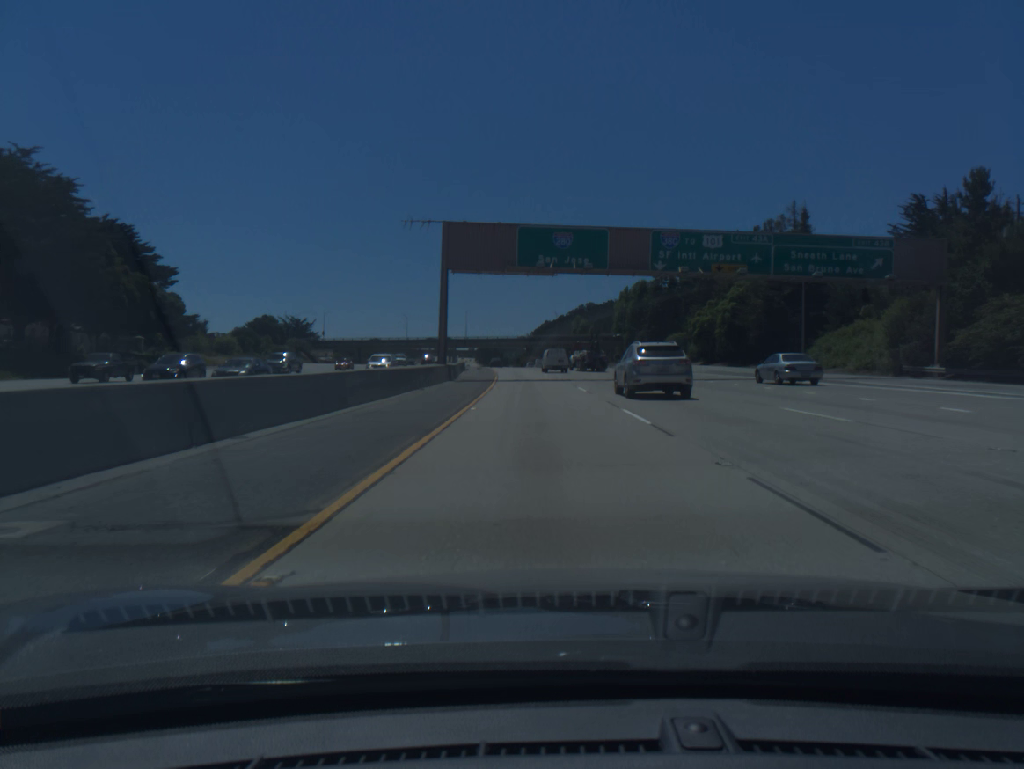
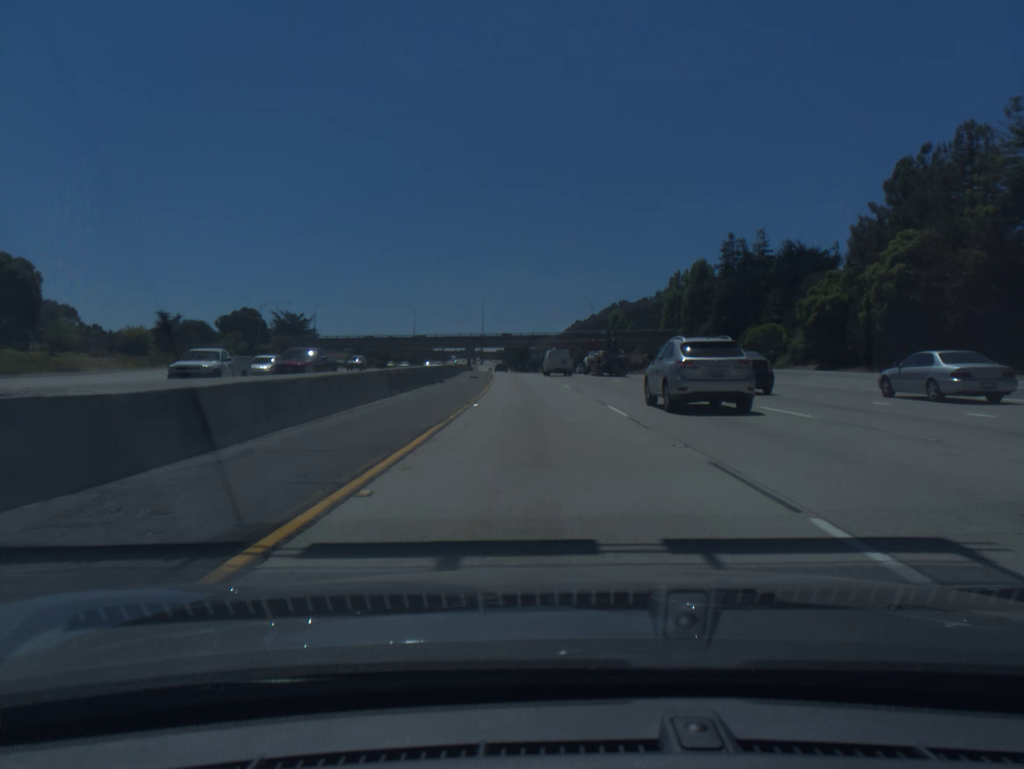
(-0.7, +41.0) m; -2°
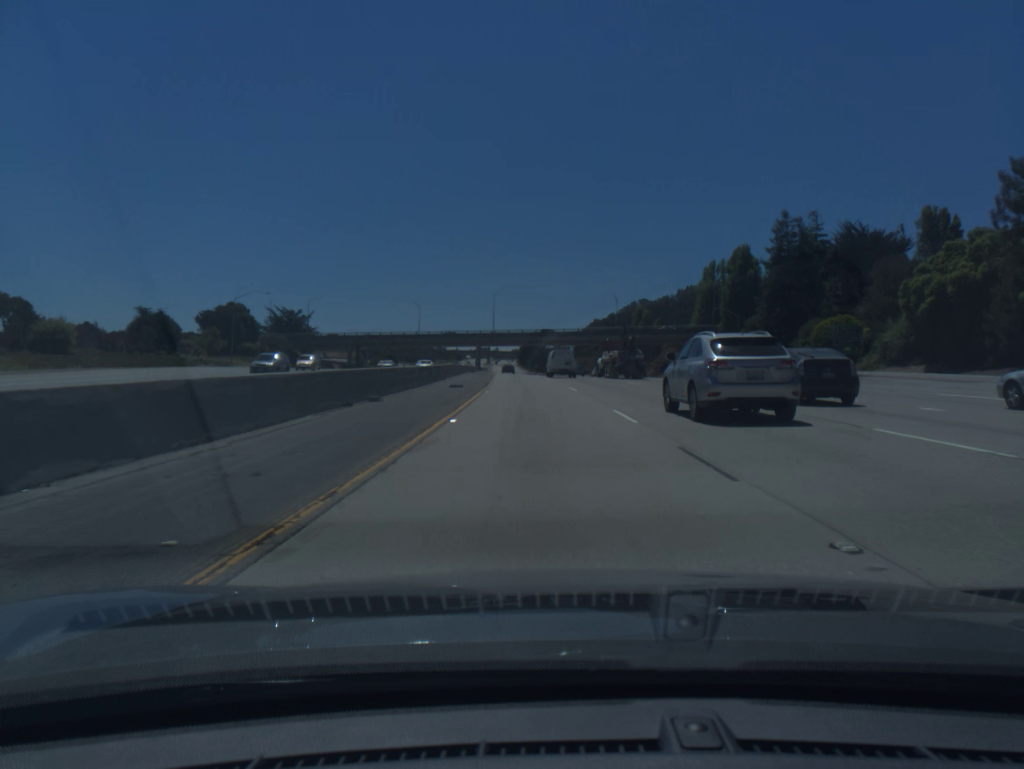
(-0.2, +20.5) m; -1°
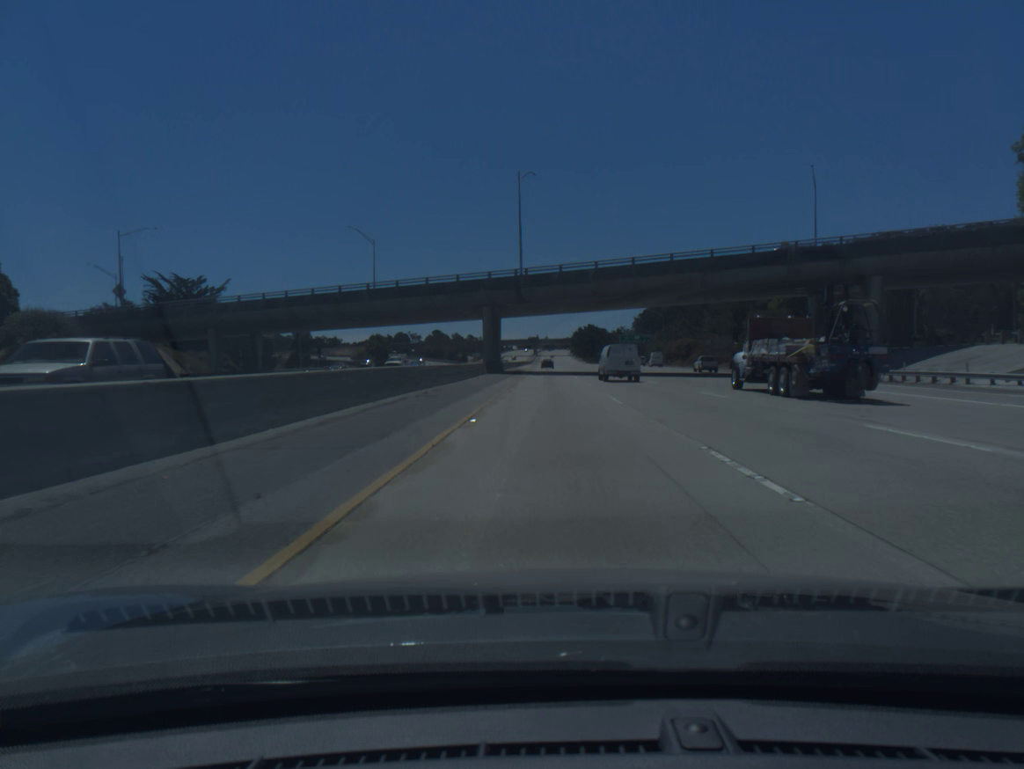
(-4.8, +102.8) m; -4°
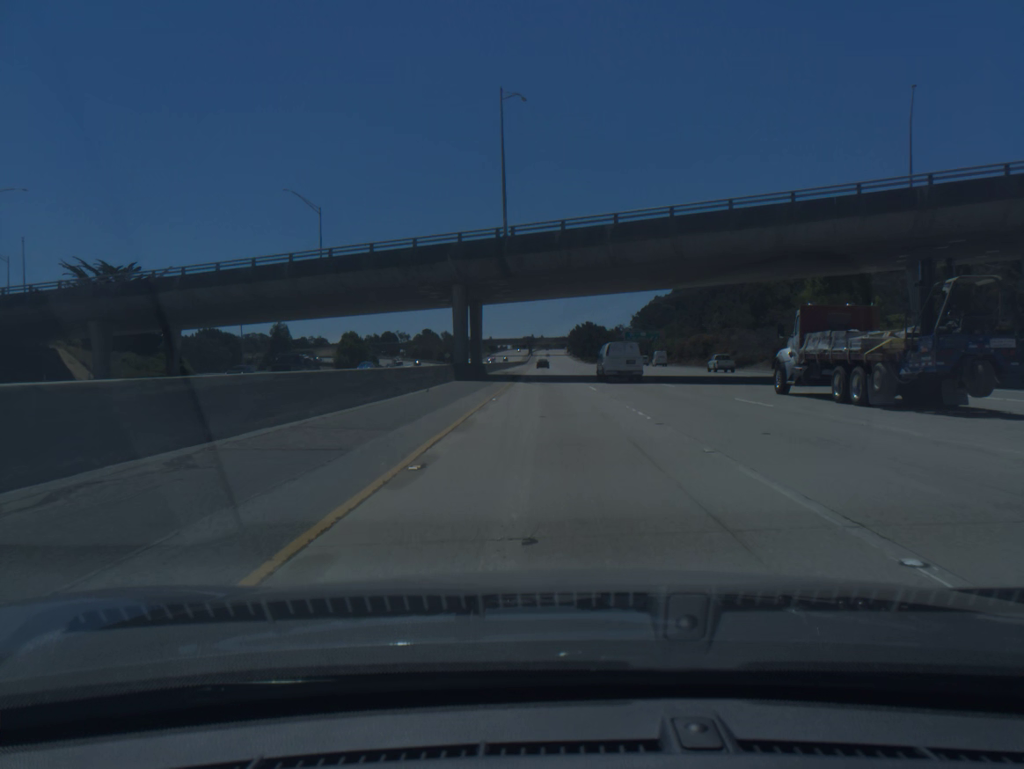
(0.0, +20.7) m; 0°
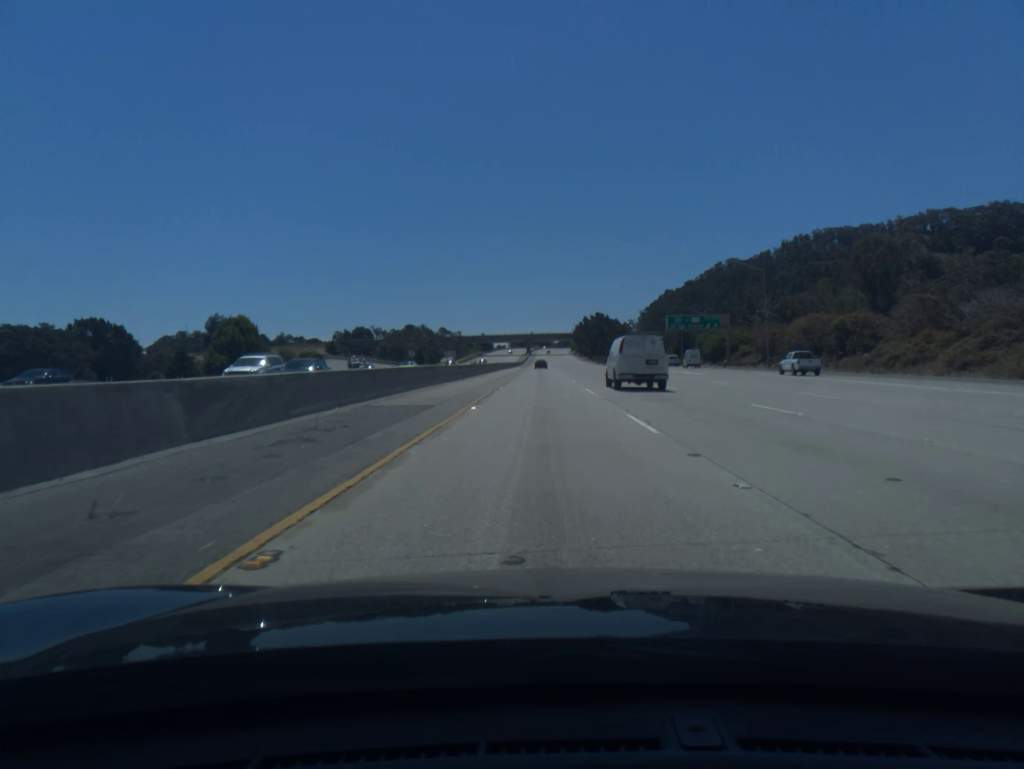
(+0.2, +62.3) m; 0°
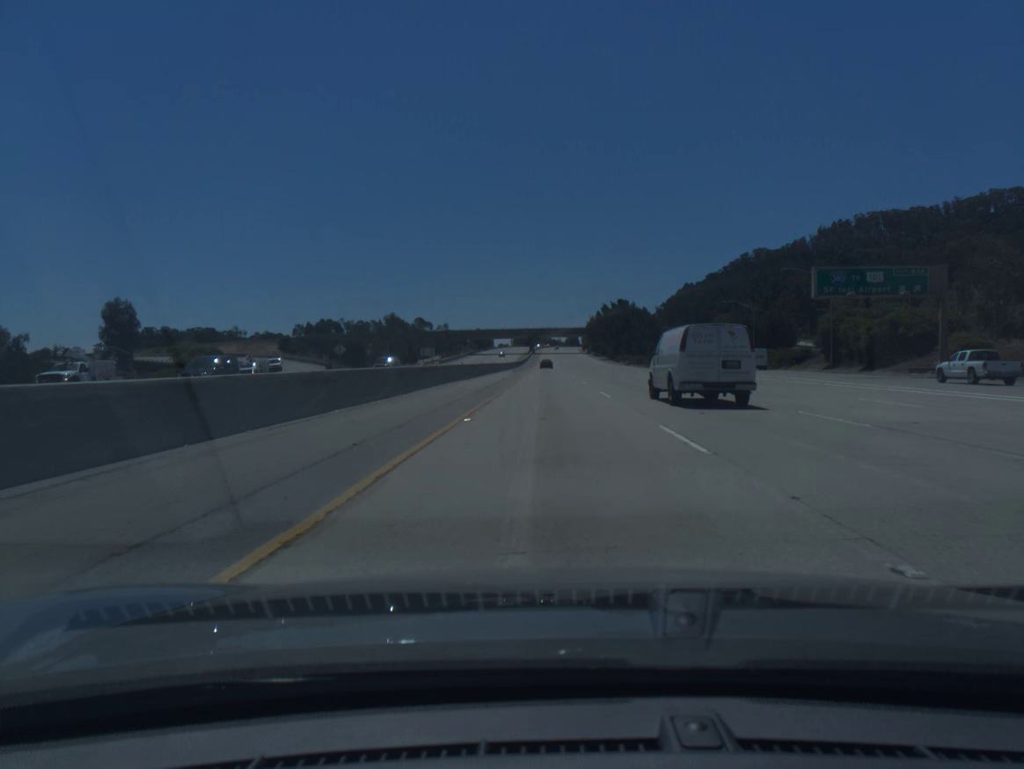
(-0.2, +62.3) m; 0°
